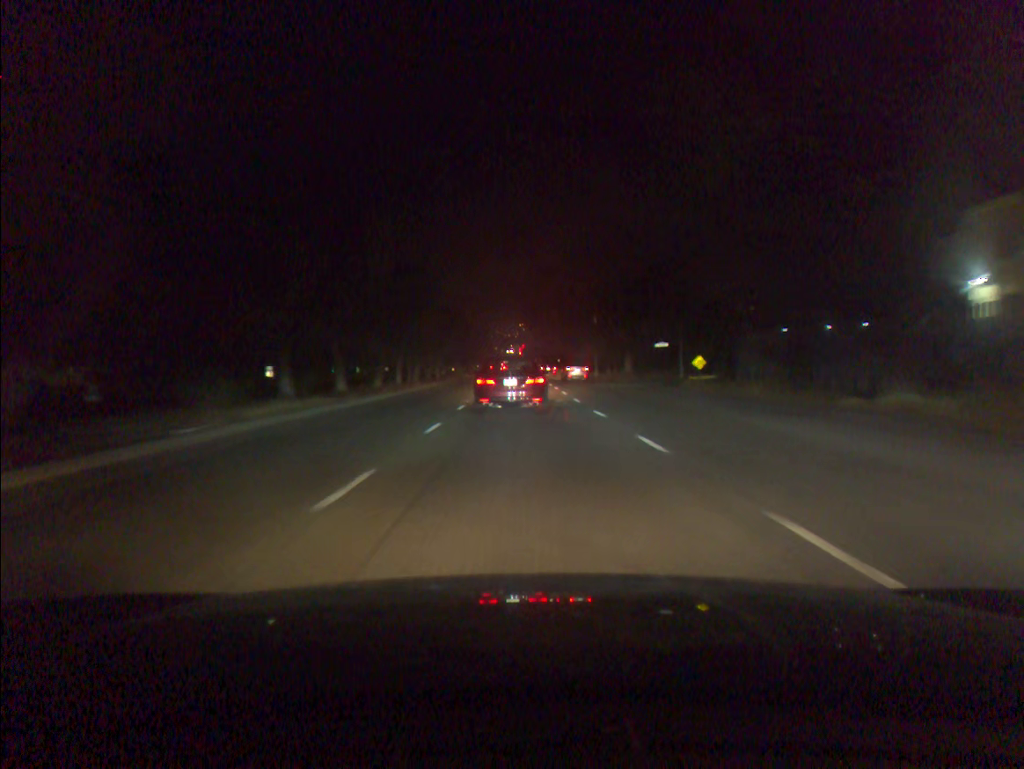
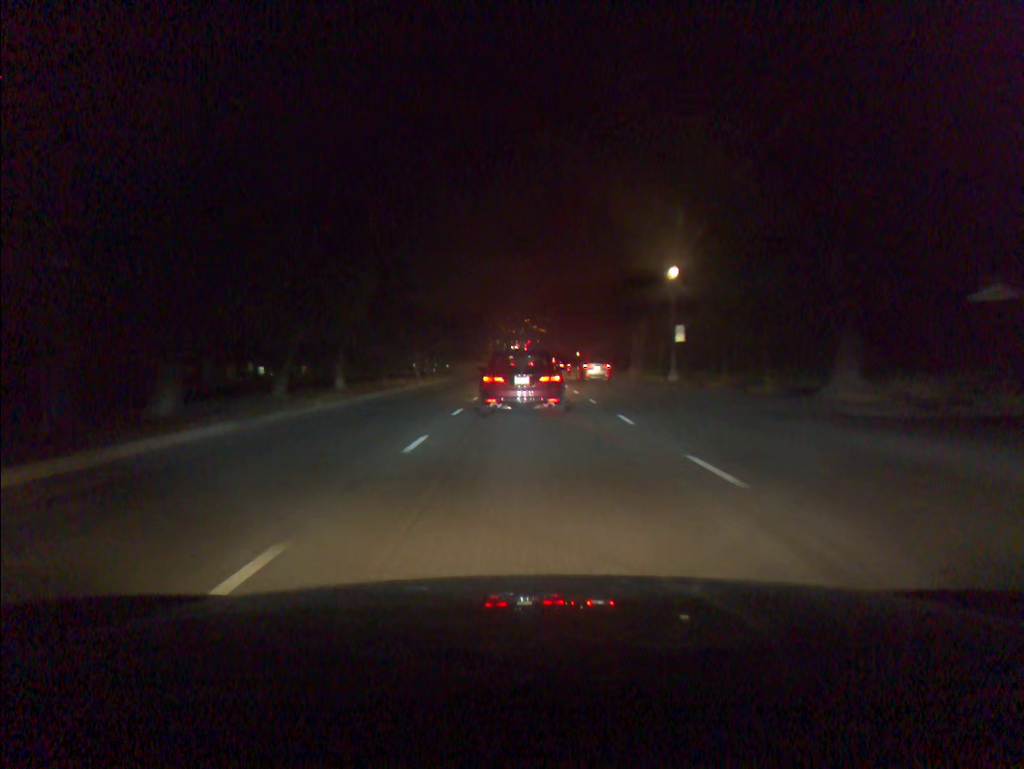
(-0.2, +40.1) m; 0°
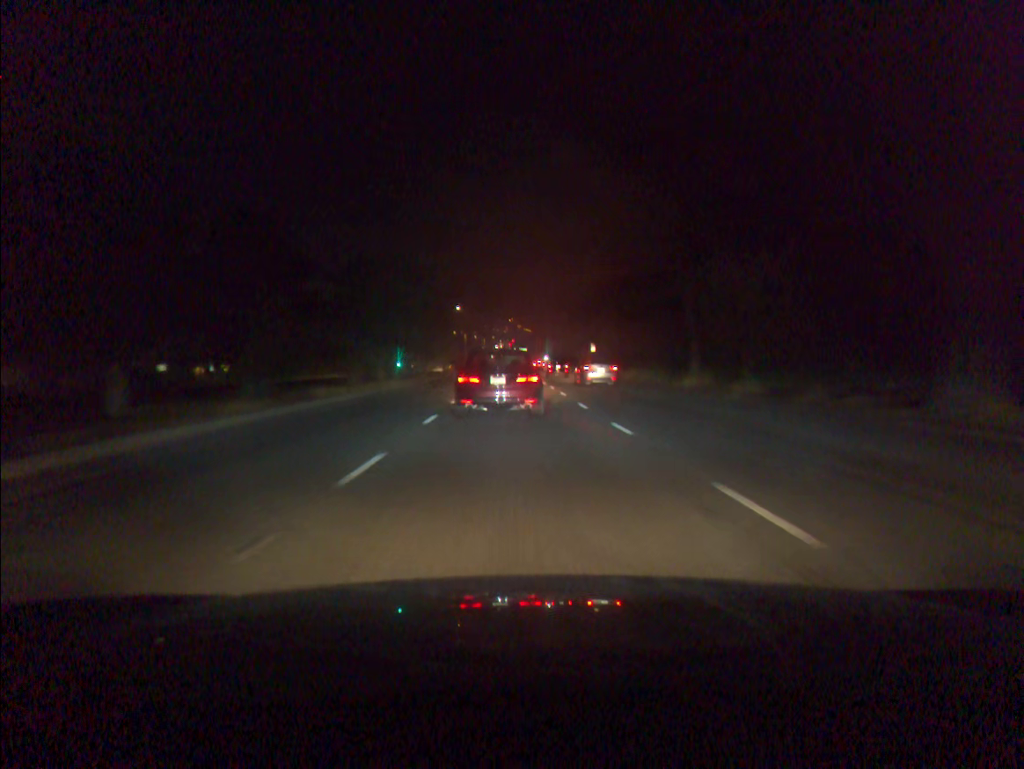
(+0.3, +45.9) m; +1°
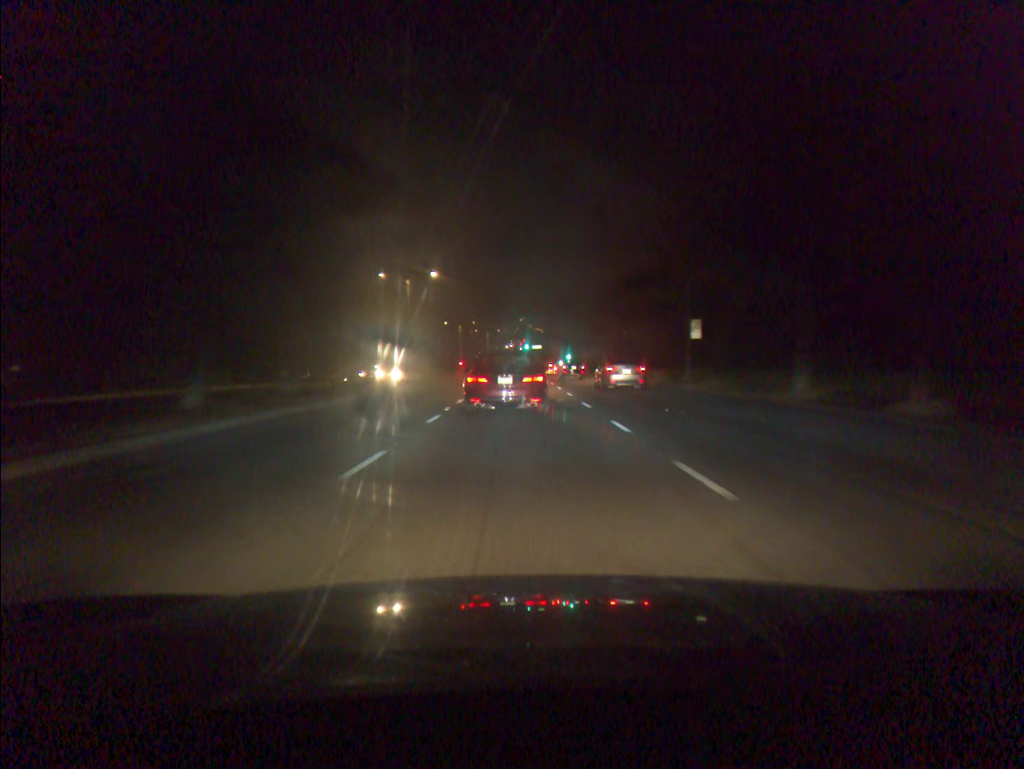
(-0.3, +43.1) m; -1°
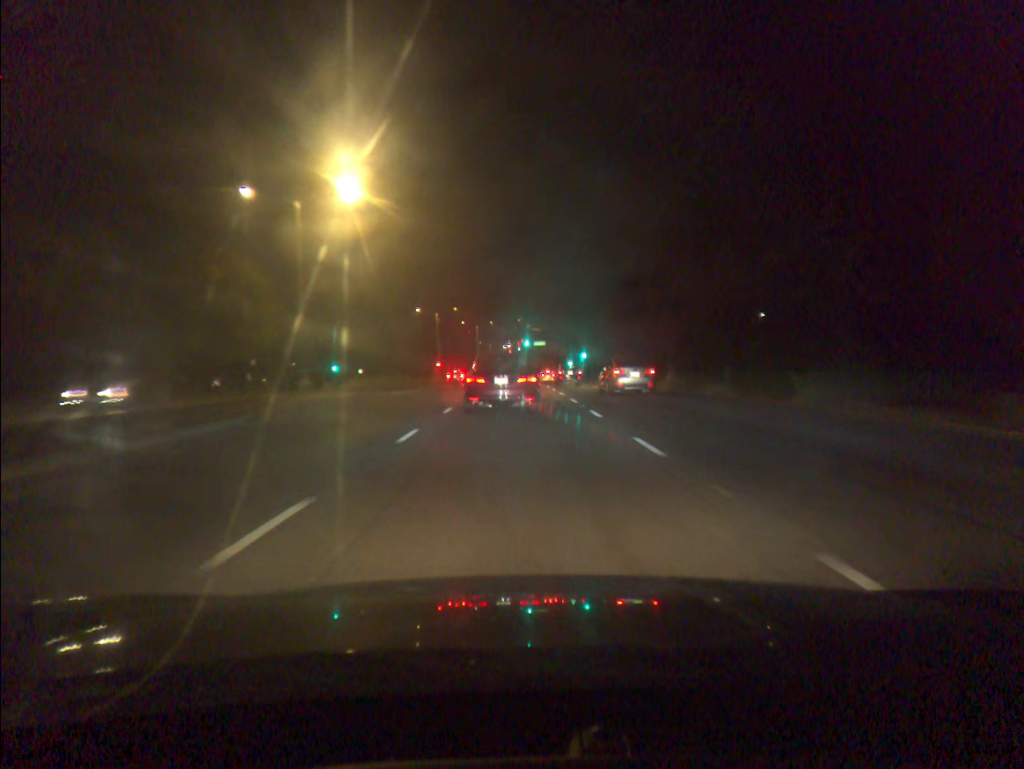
(0.0, +32.8) m; 0°
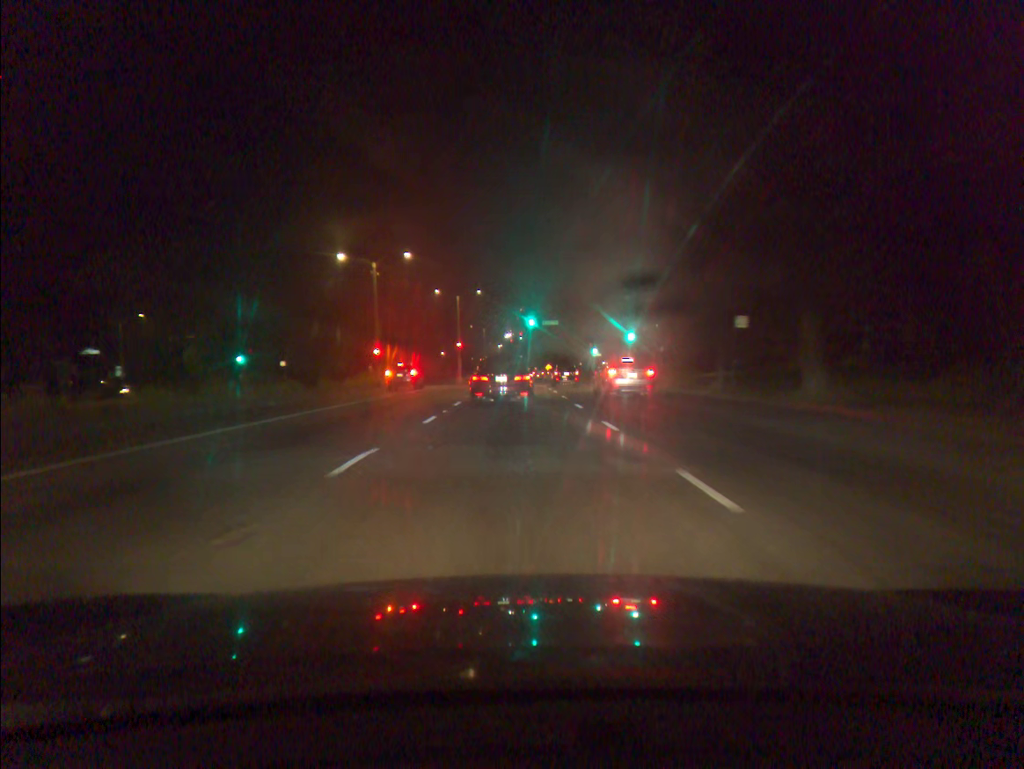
(0.0, +40.0) m; 0°
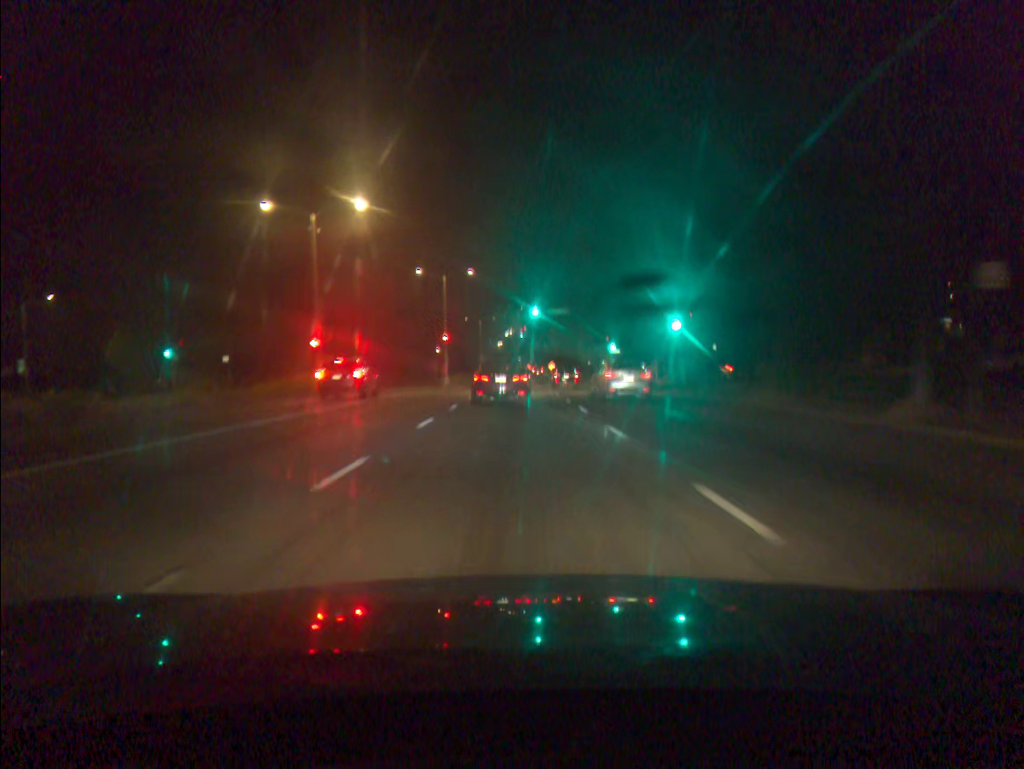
(0.0, +15.9) m; 0°
